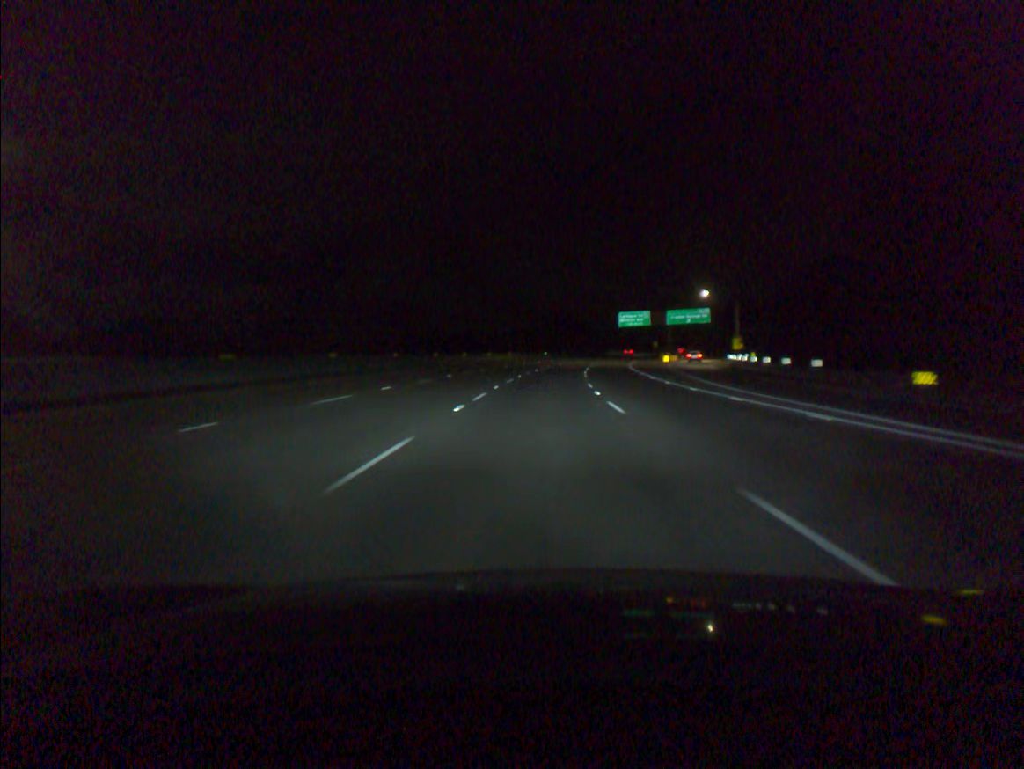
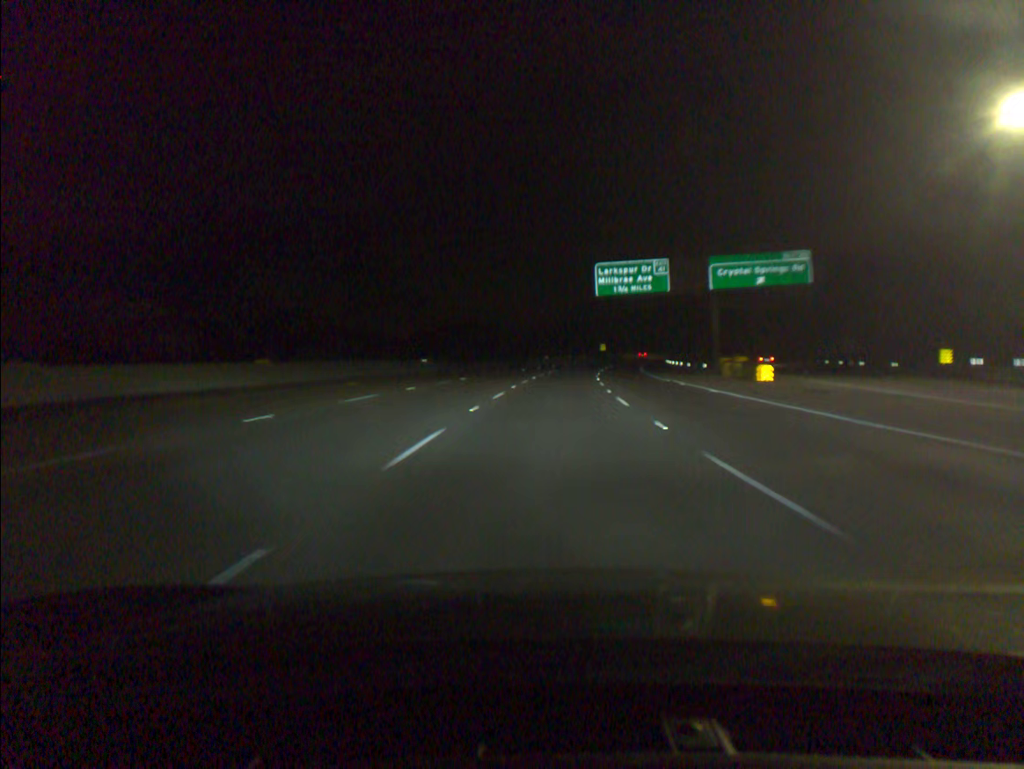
(+3.4, +83.2) m; +6°
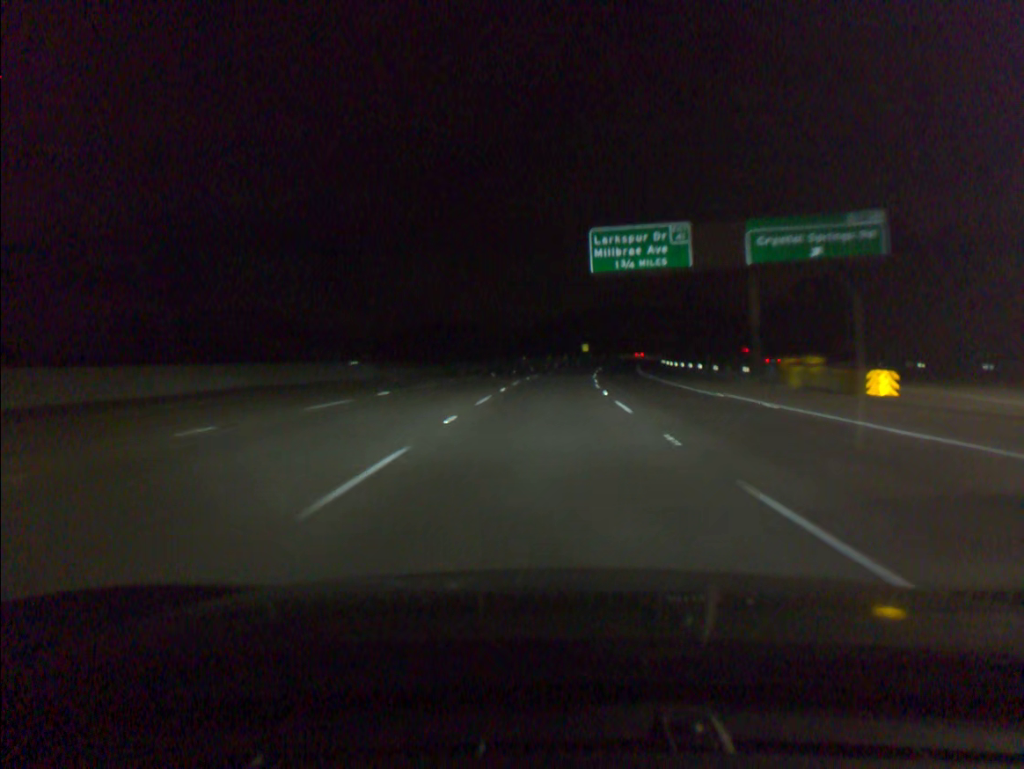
(+0.3, +16.7) m; +2°
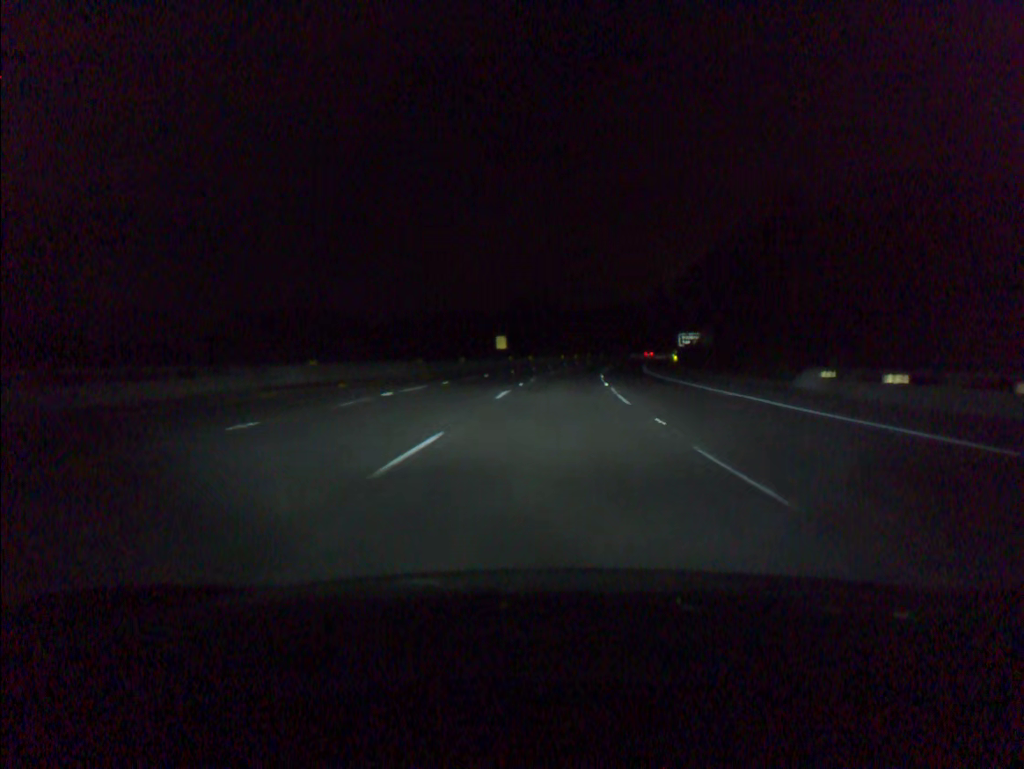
(+4.5, +83.5) m; +6°
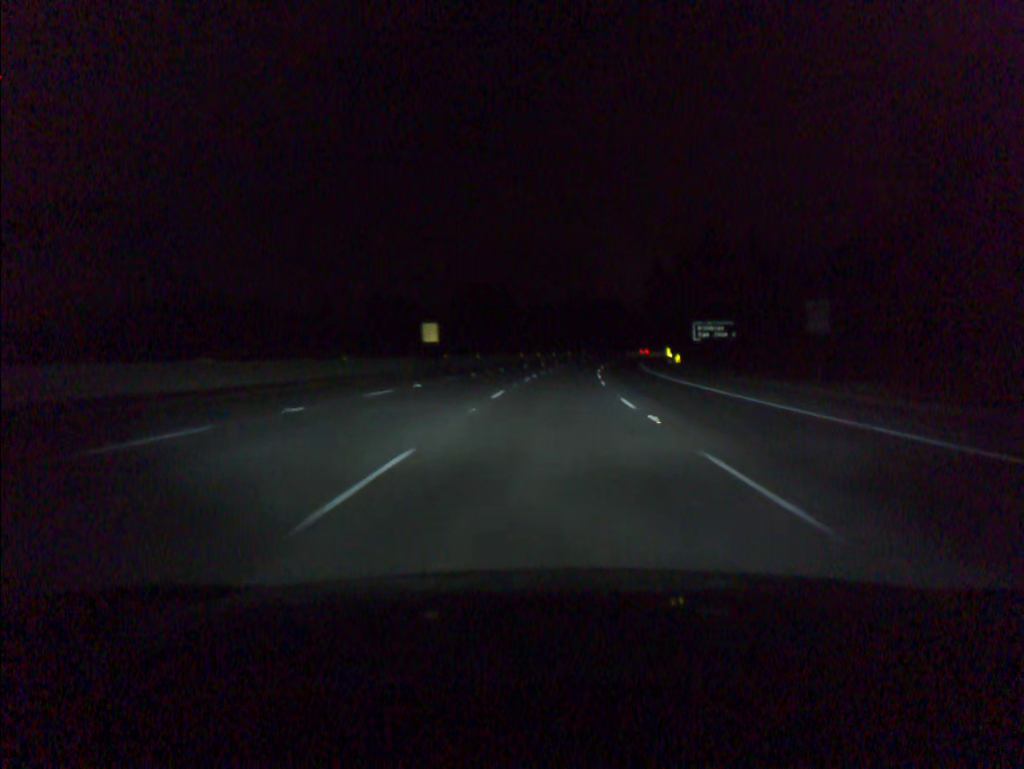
(+0.8, +33.5) m; +3°
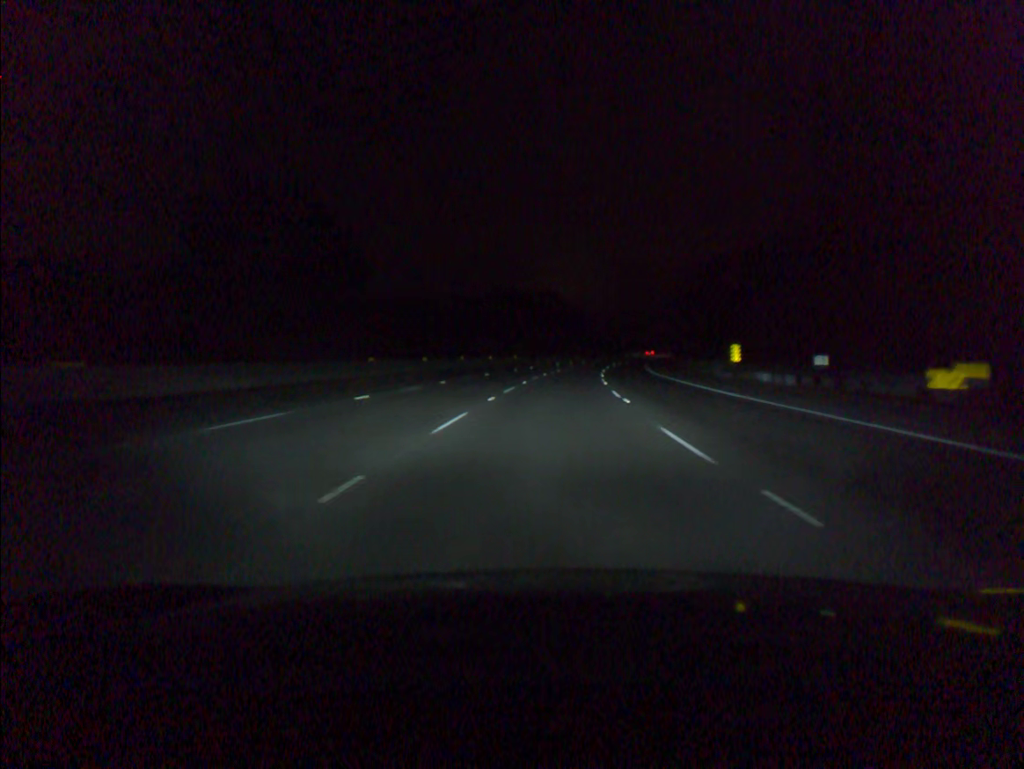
(+3.5, +67.0) m; +5°
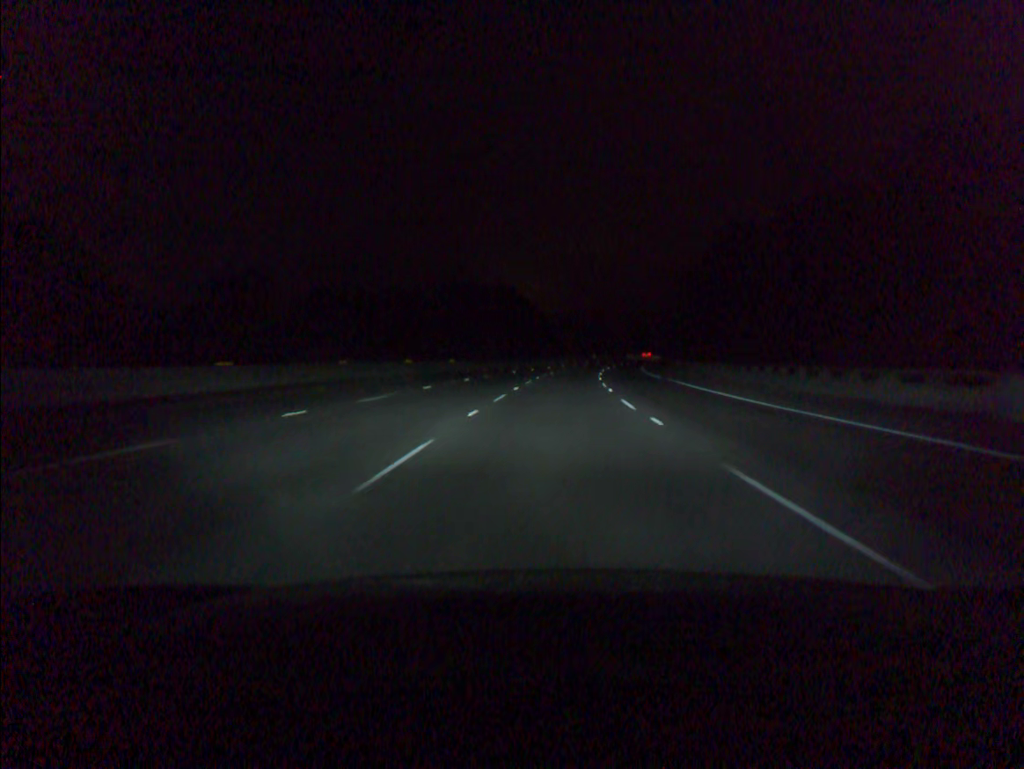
(+0.8, +33.5) m; +3°
